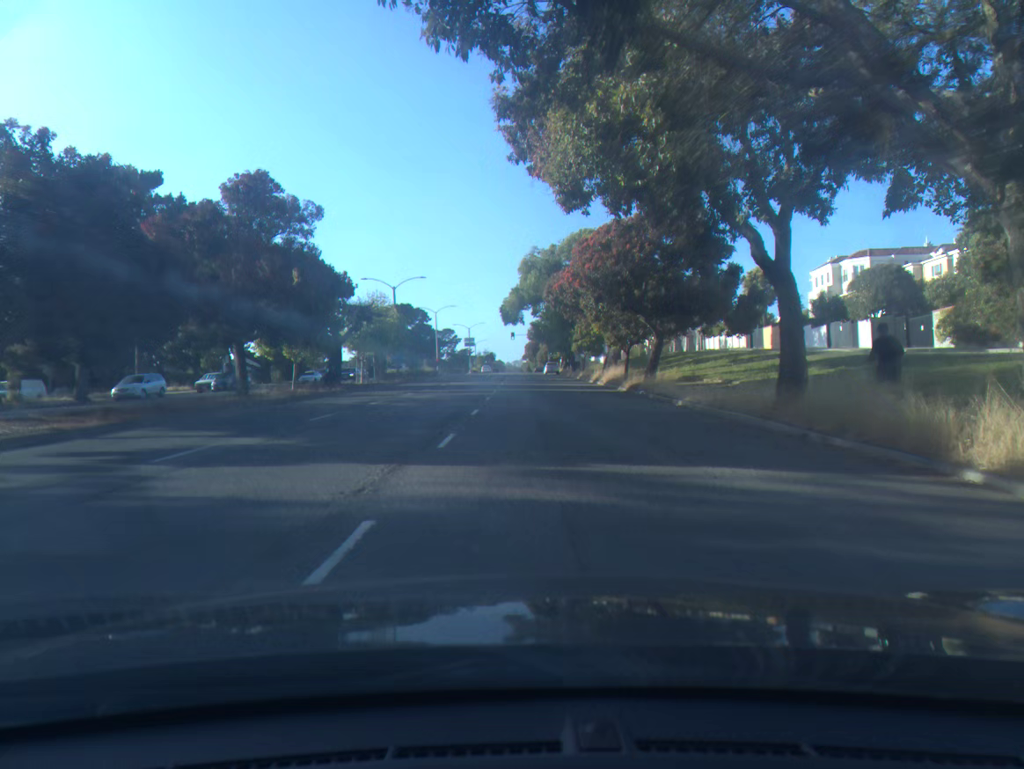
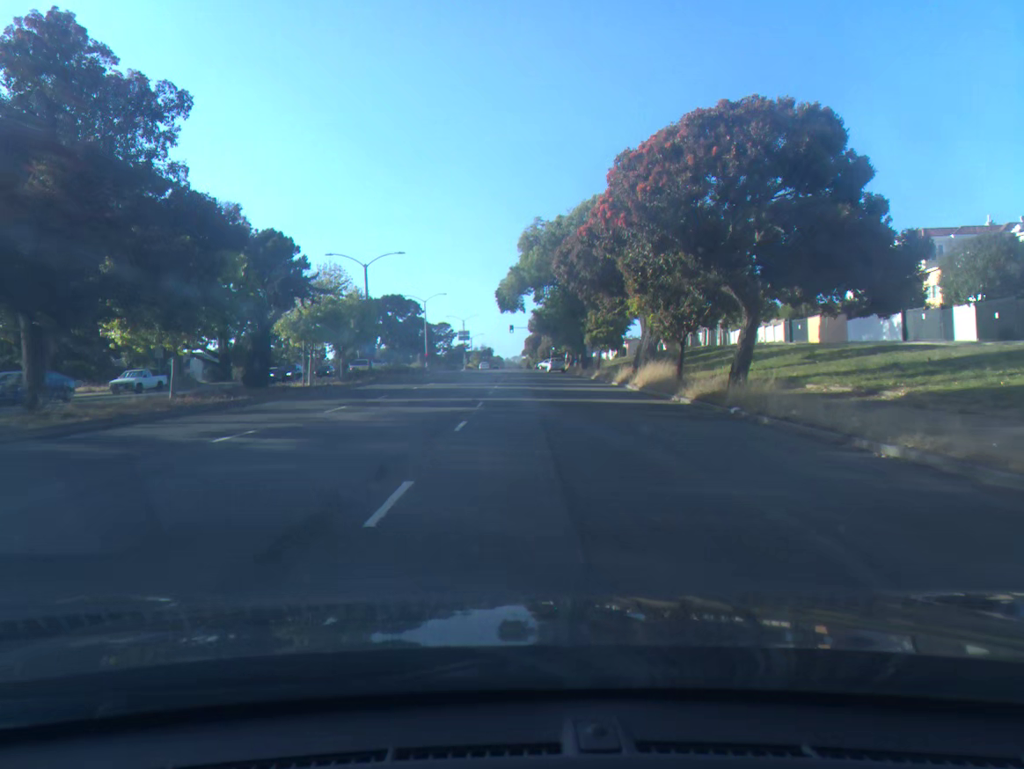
(0.0, +12.9) m; 0°
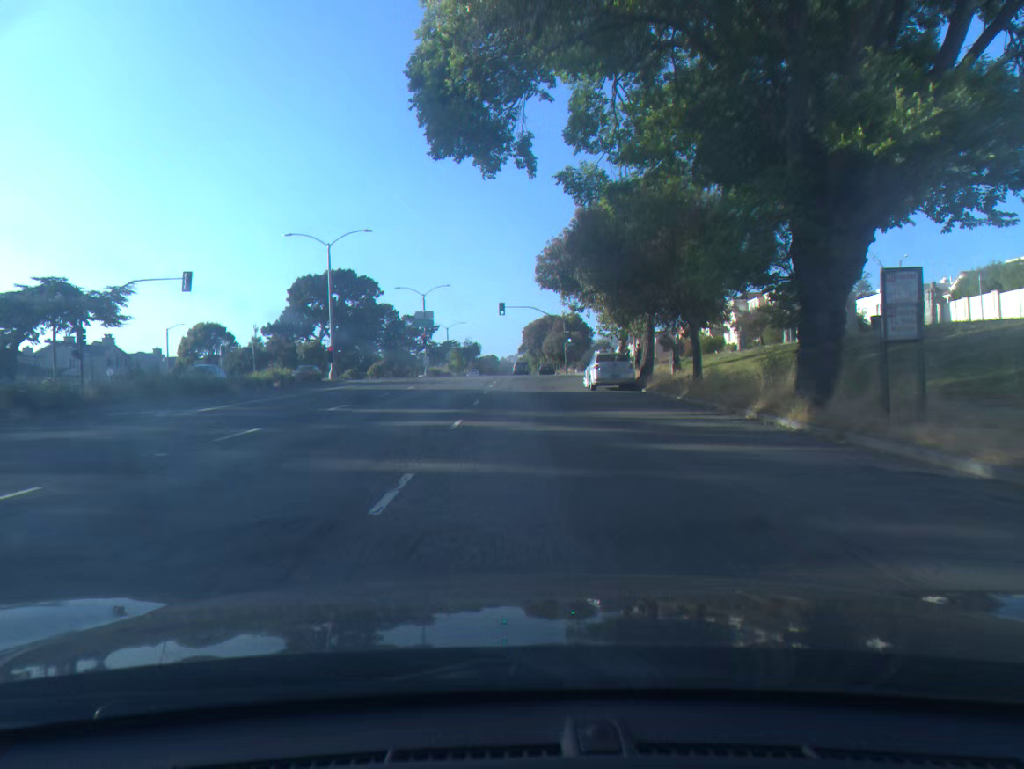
(+0.1, +49.6) m; 0°
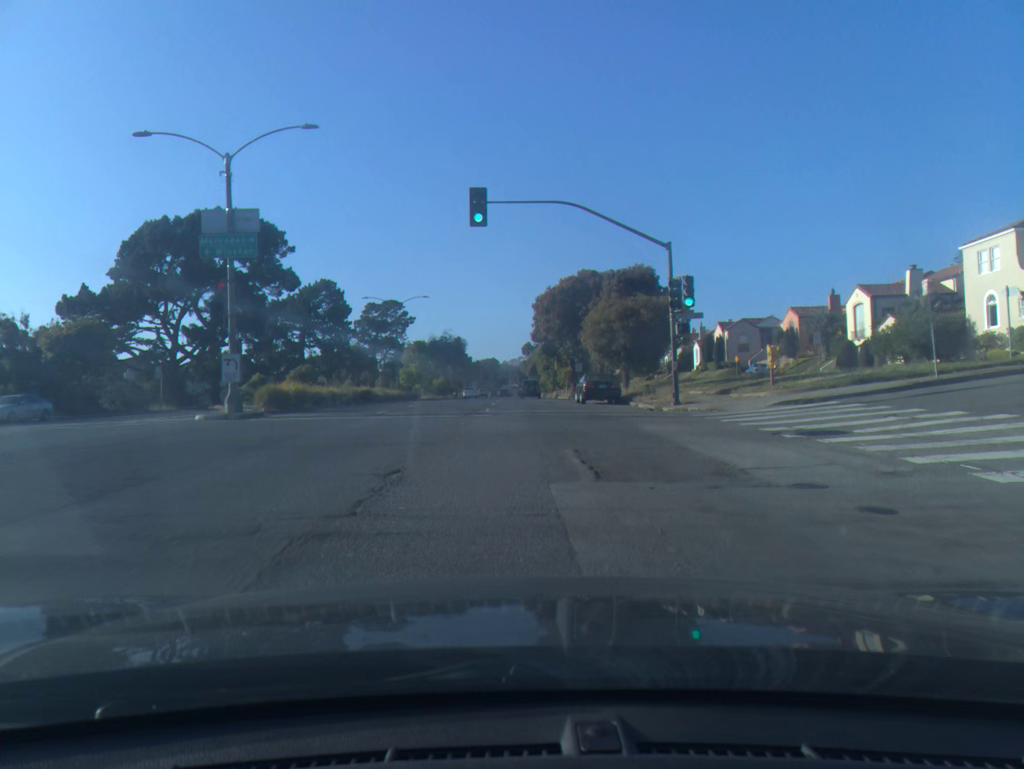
(-0.1, +54.9) m; 0°
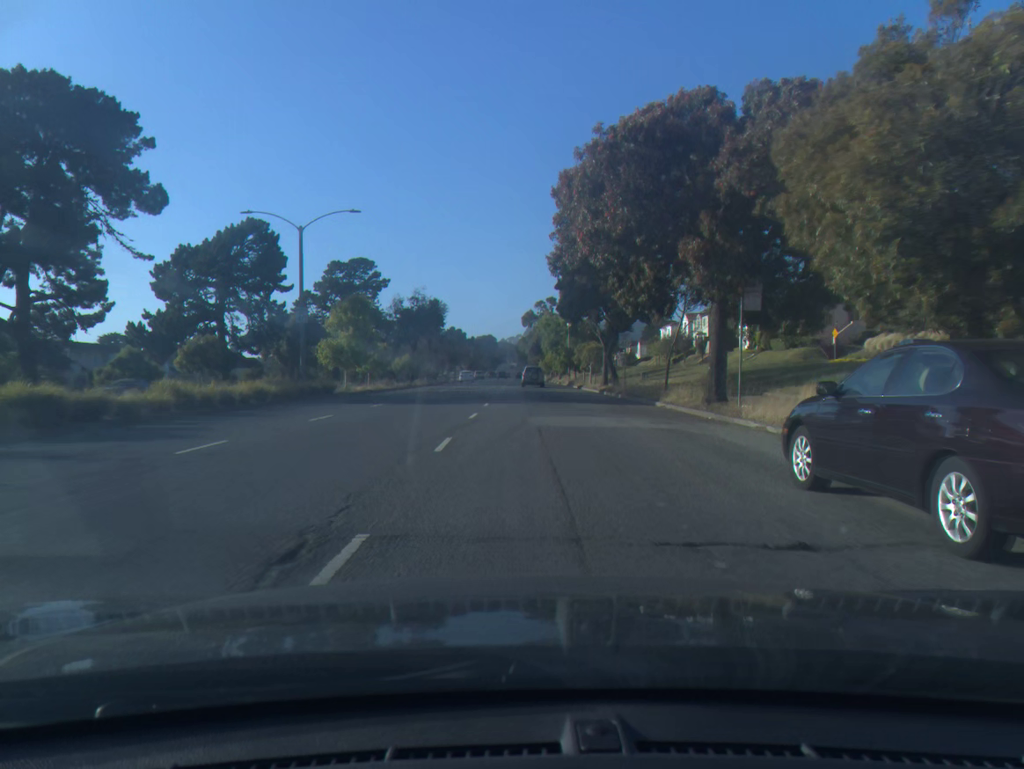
(0.0, +29.9) m; 0°
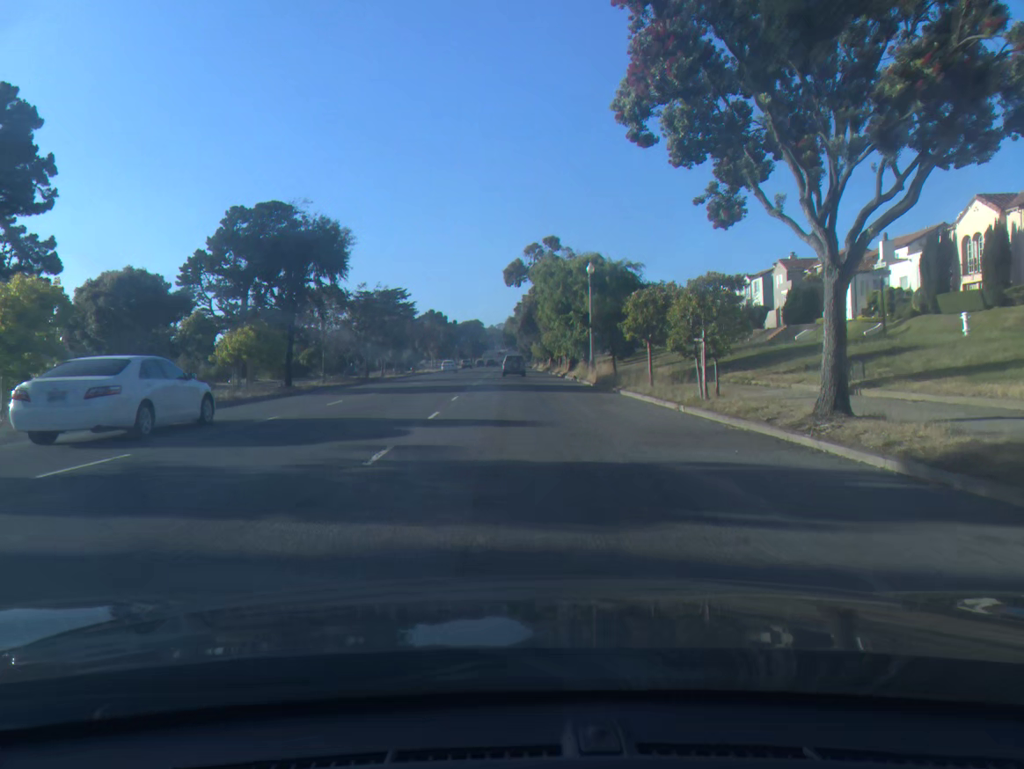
(+0.7, +38.1) m; +1°
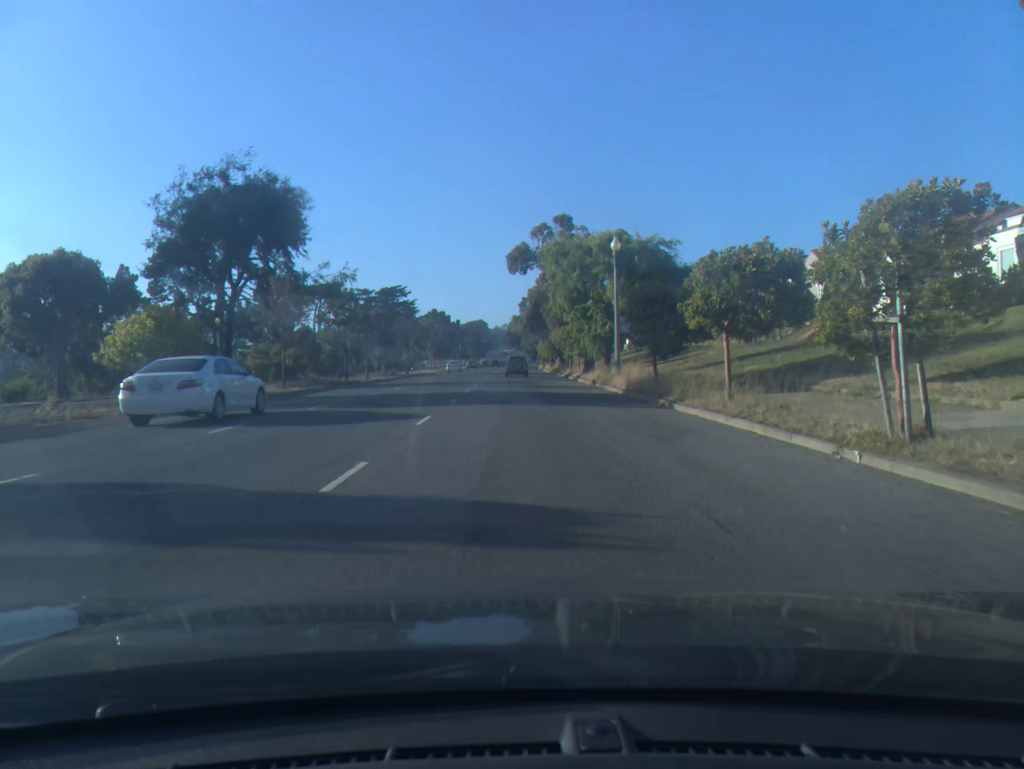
(0.0, +9.4) m; 0°
